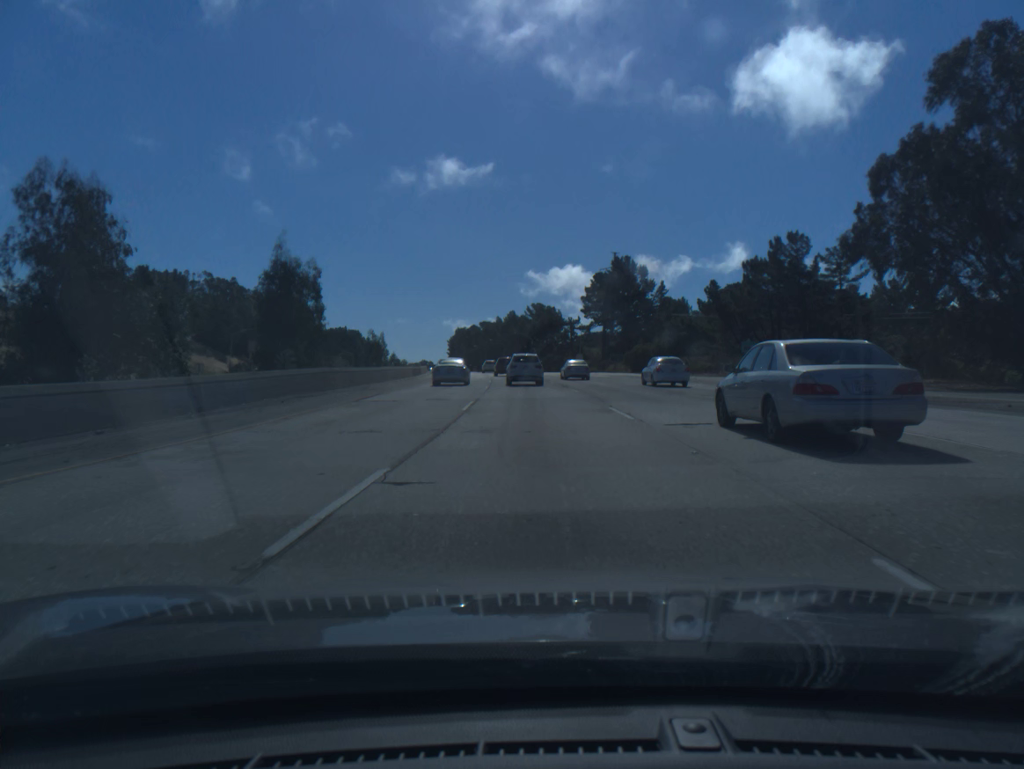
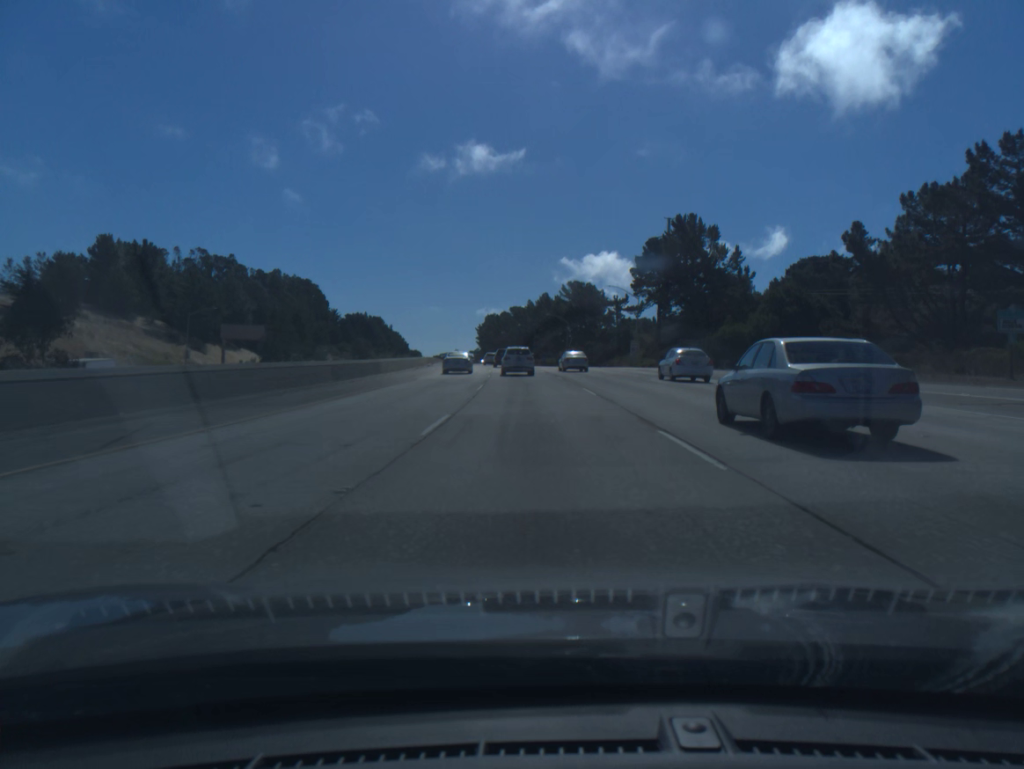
(-0.8, +36.2) m; -3°
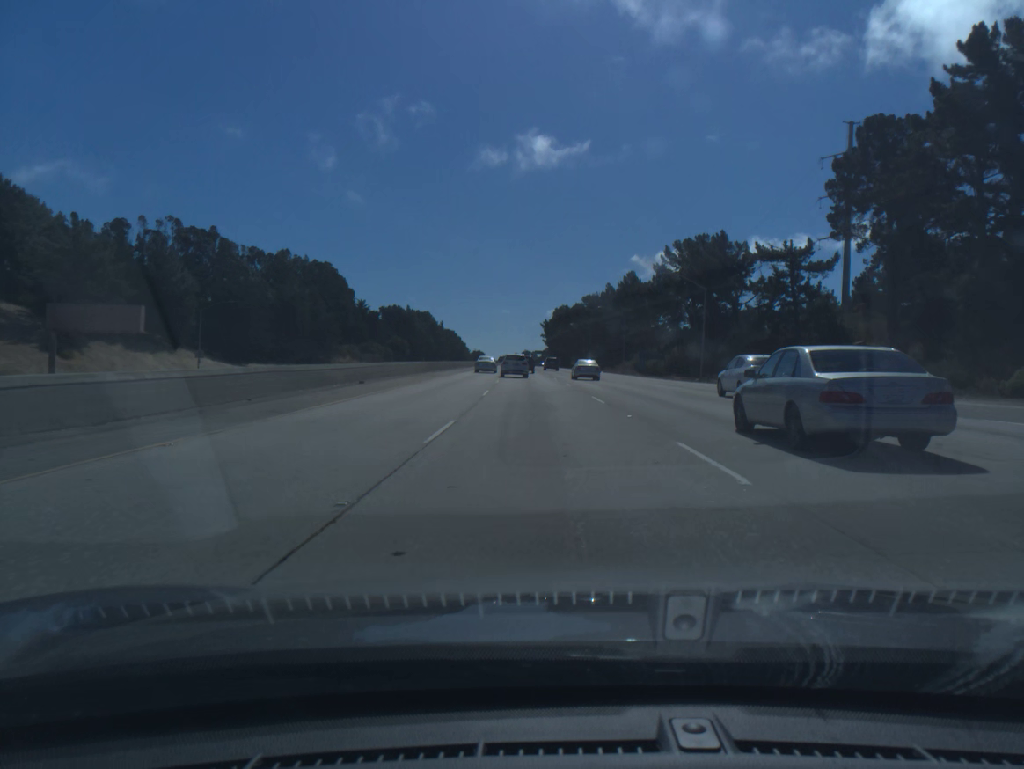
(-3.3, +73.4) m; -5°
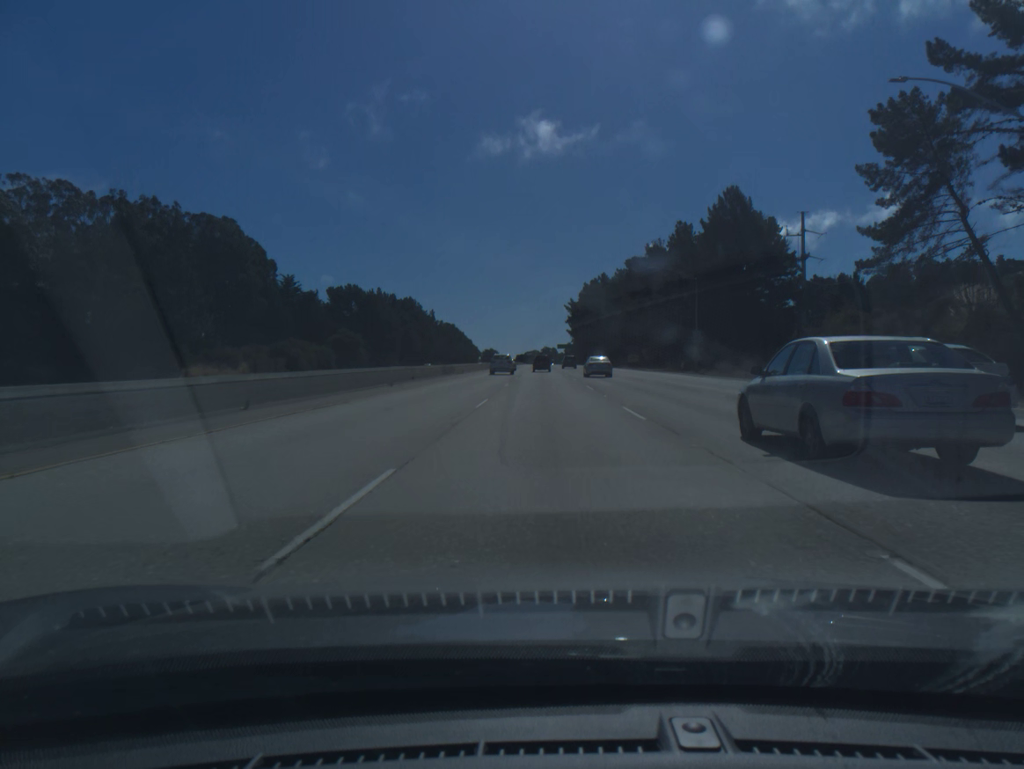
(-2.4, +94.0) m; -2°
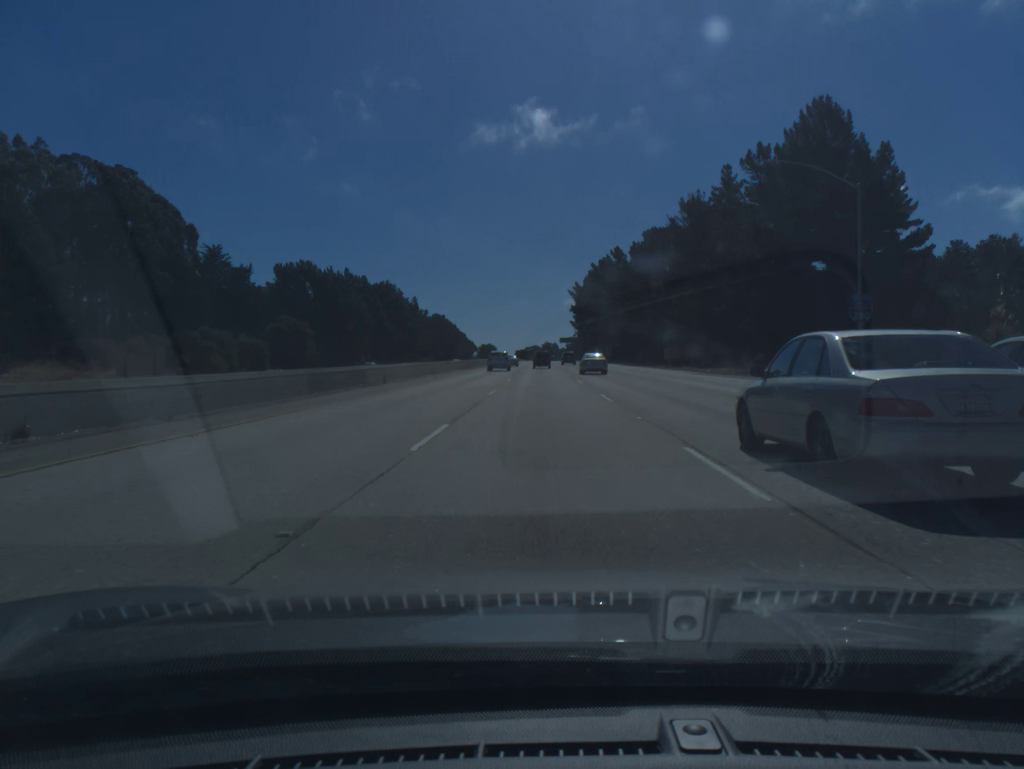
(+0.1, +38.1) m; 0°
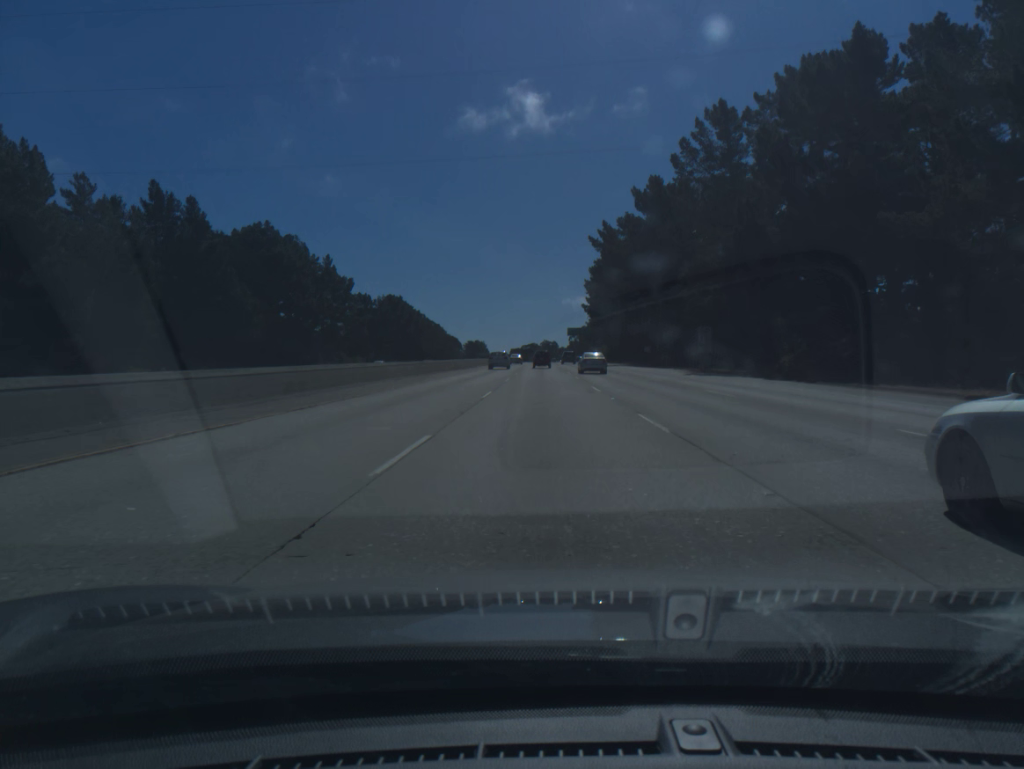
(-0.3, +96.3) m; 0°
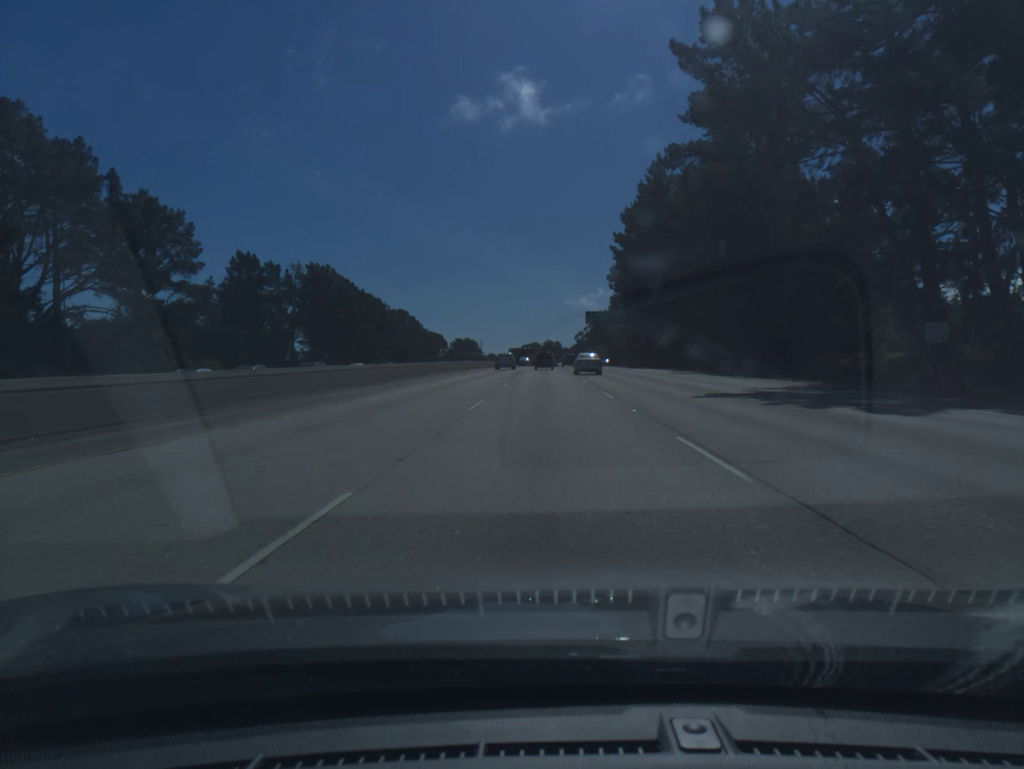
(0.0, +77.4) m; 0°
